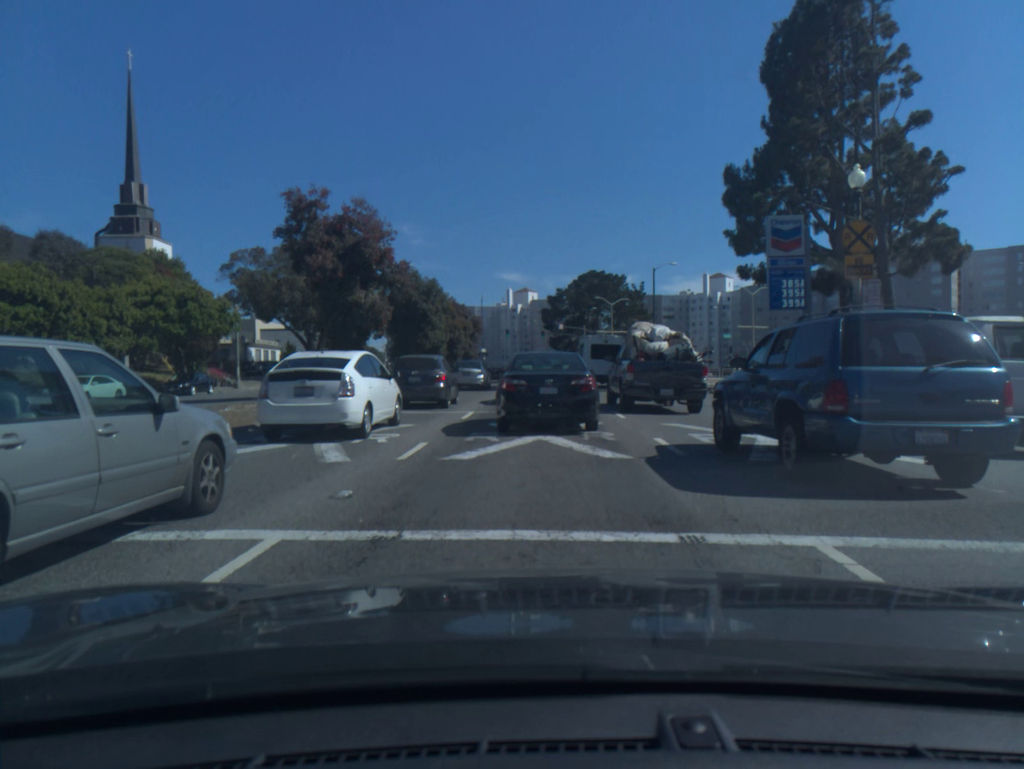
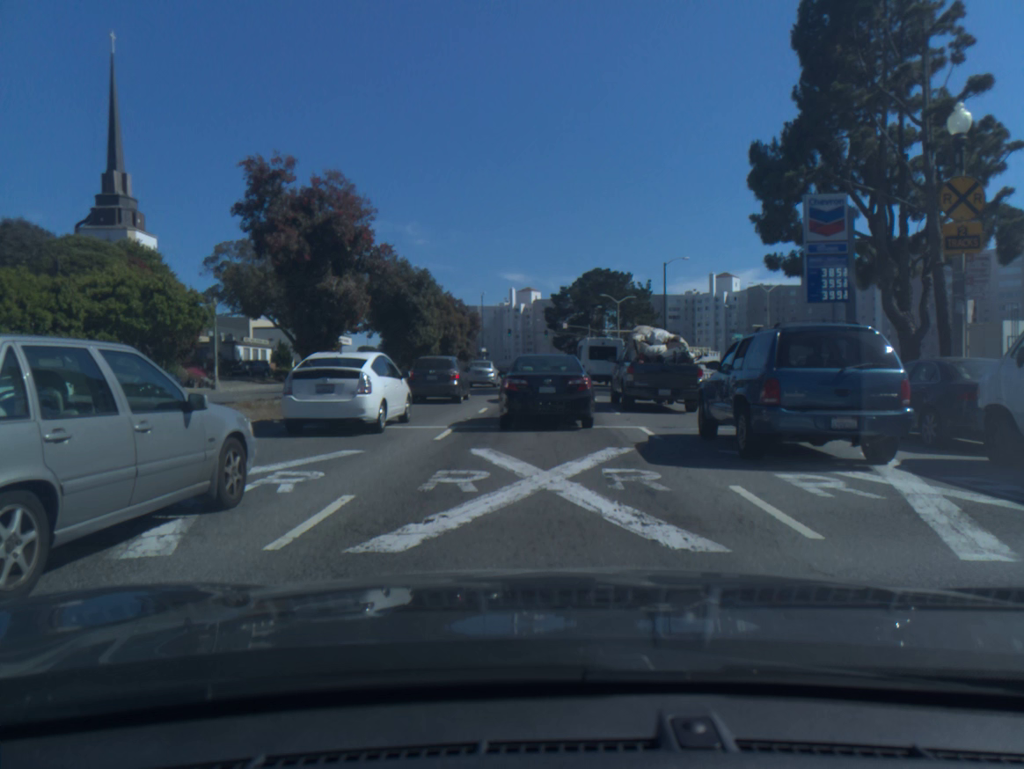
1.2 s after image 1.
(0.0, +4.8) m; 0°
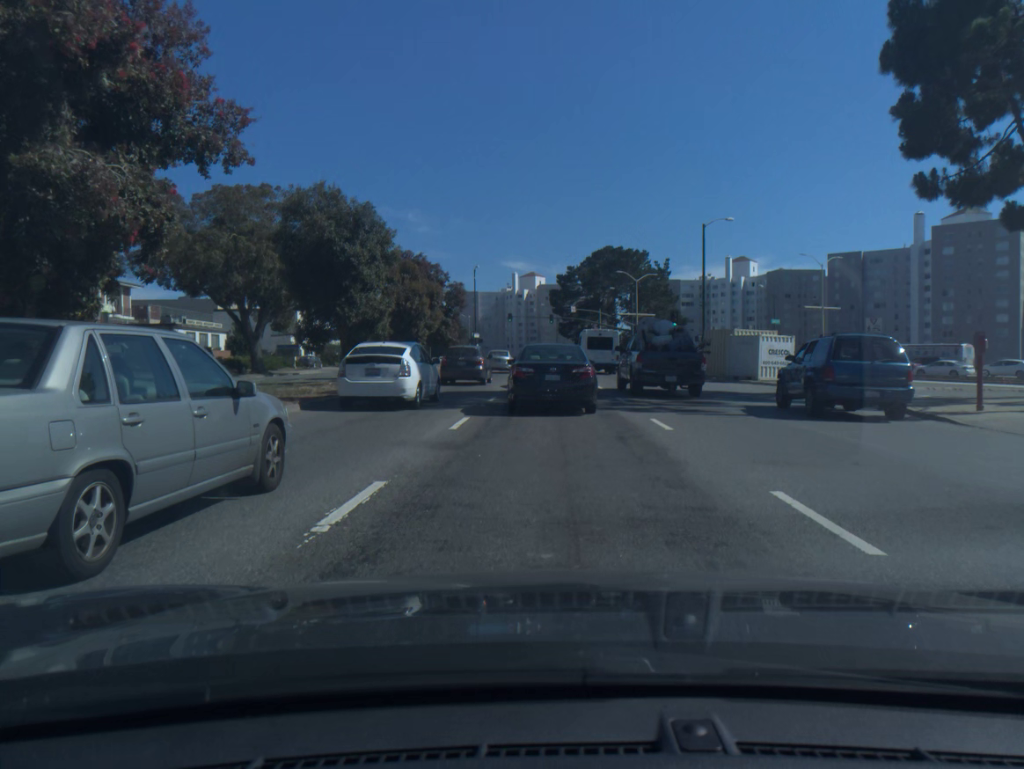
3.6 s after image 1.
(-0.1, +15.0) m; 0°
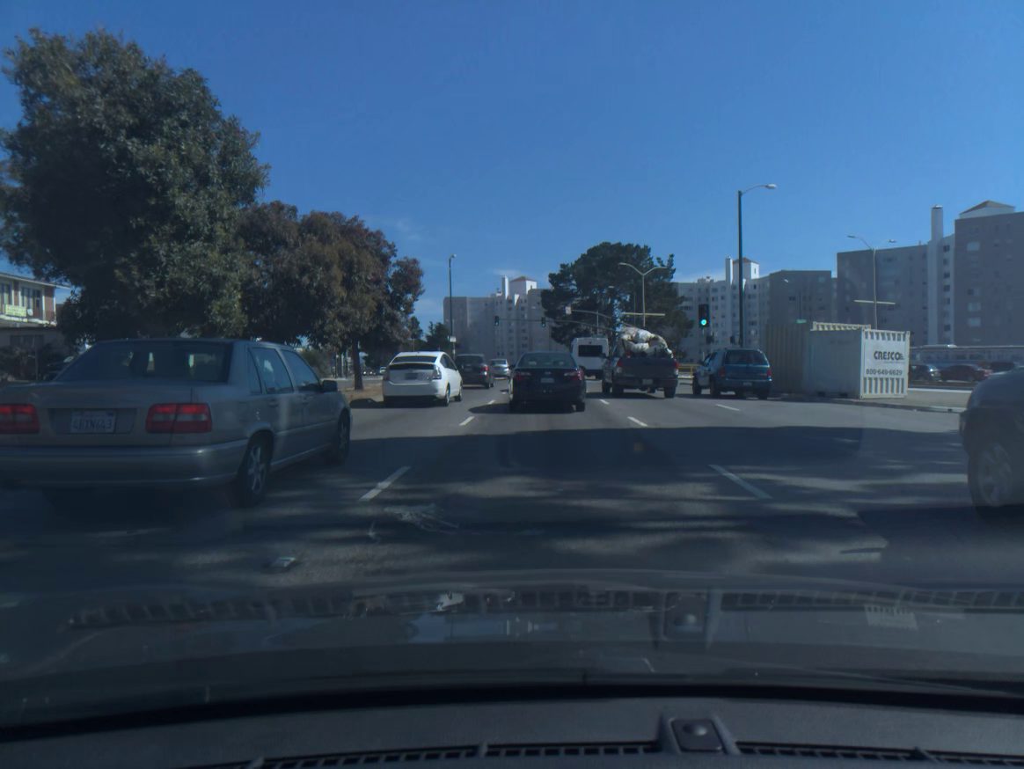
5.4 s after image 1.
(+0.1, +13.4) m; +1°
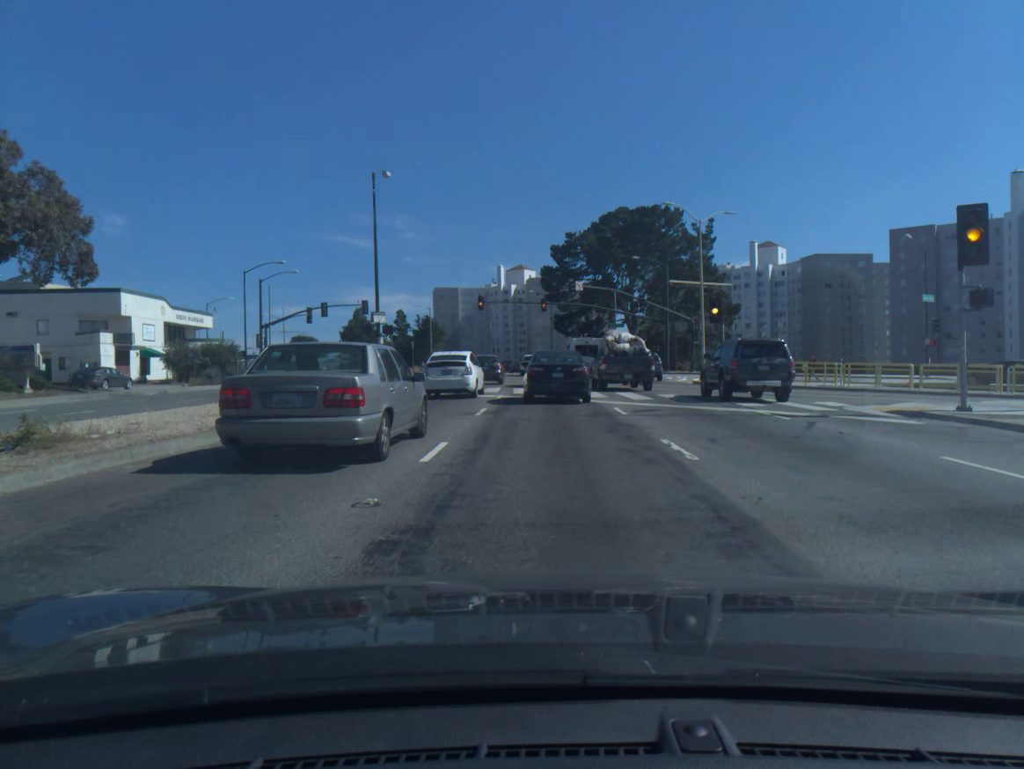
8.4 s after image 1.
(-0.1, +27.7) m; 0°
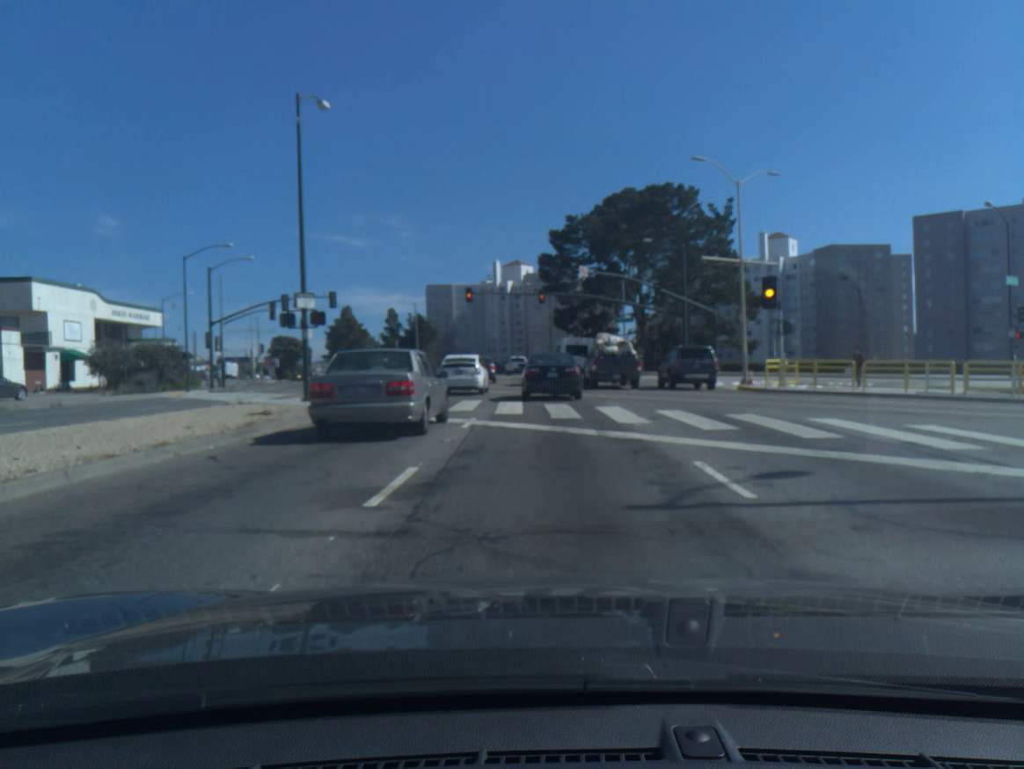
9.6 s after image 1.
(0.0, +10.2) m; 0°
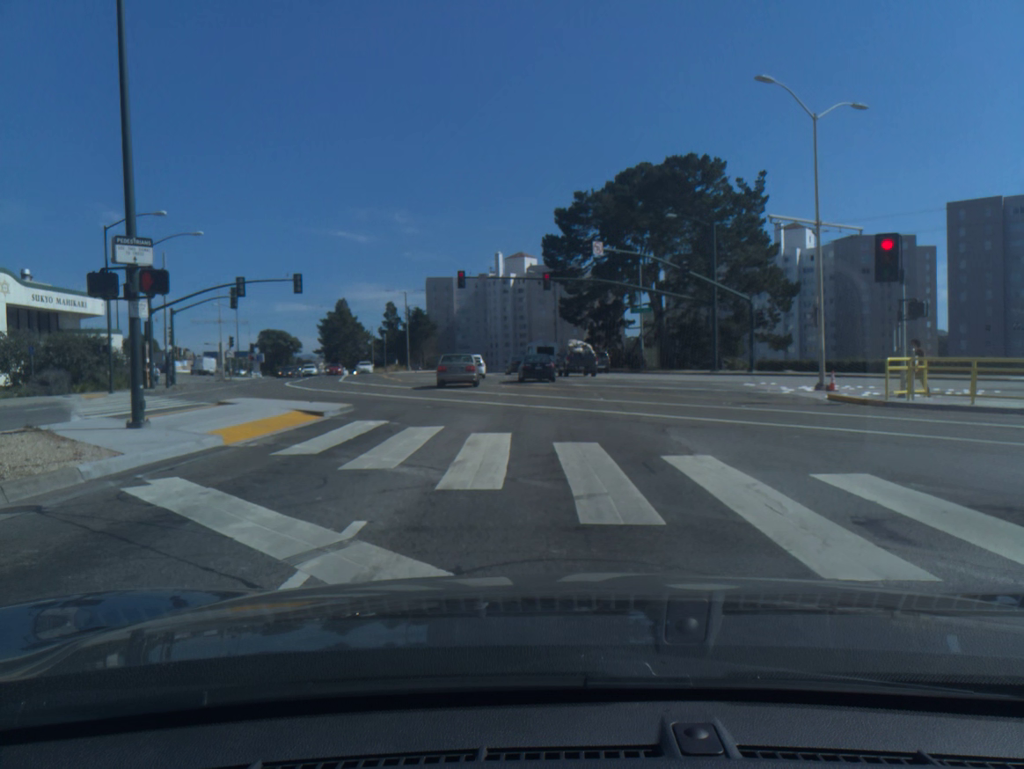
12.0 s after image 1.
(0.0, +10.8) m; 0°
